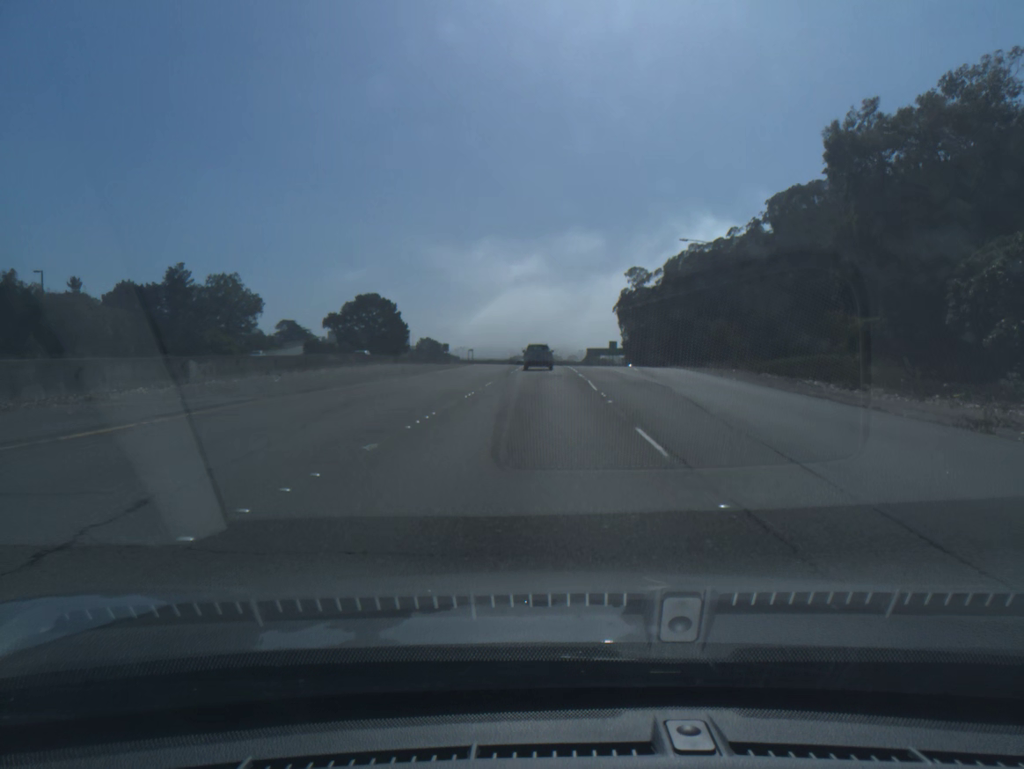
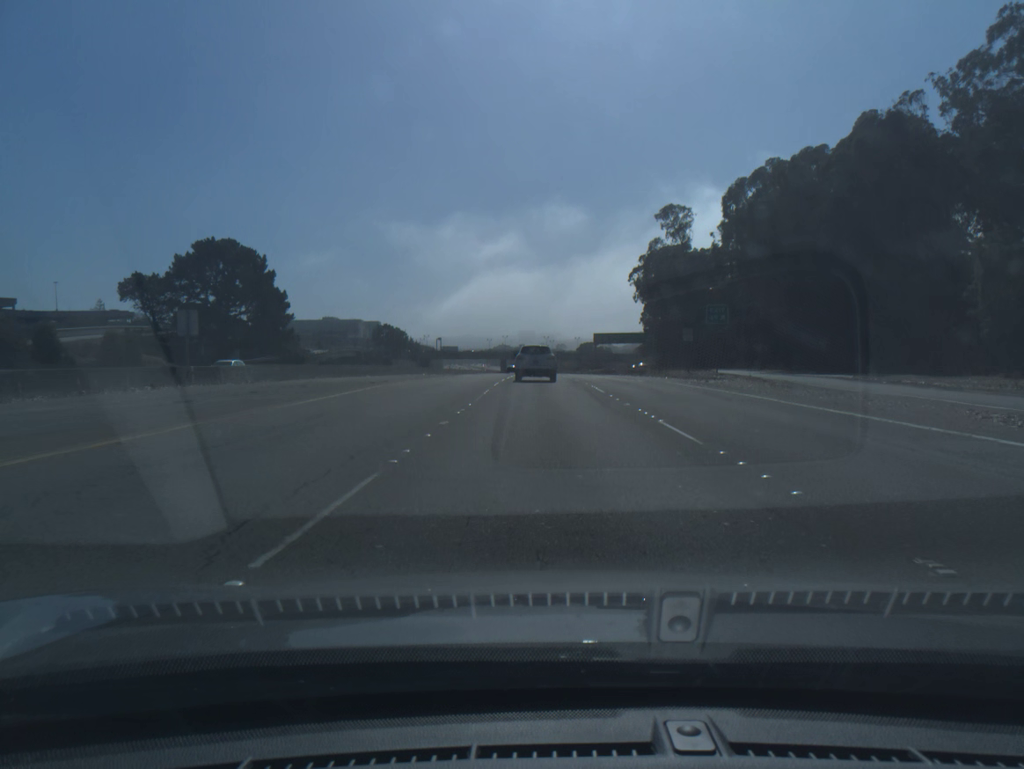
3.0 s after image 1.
(+0.9, +86.9) m; +1°
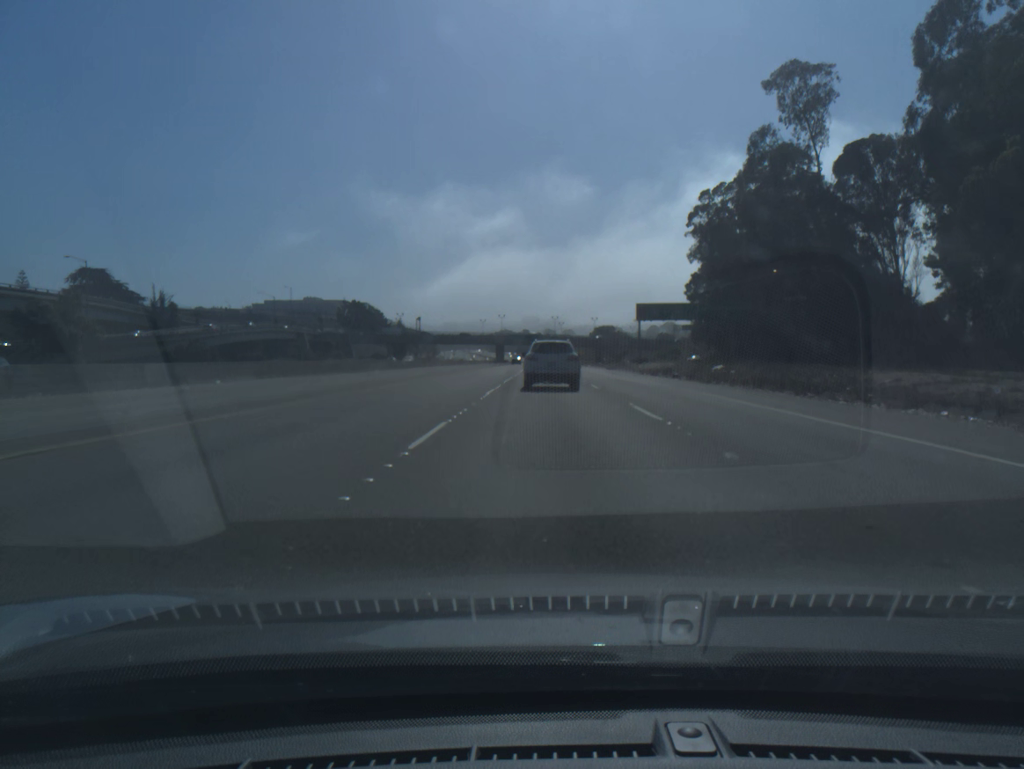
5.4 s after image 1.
(-0.2, +68.5) m; 0°
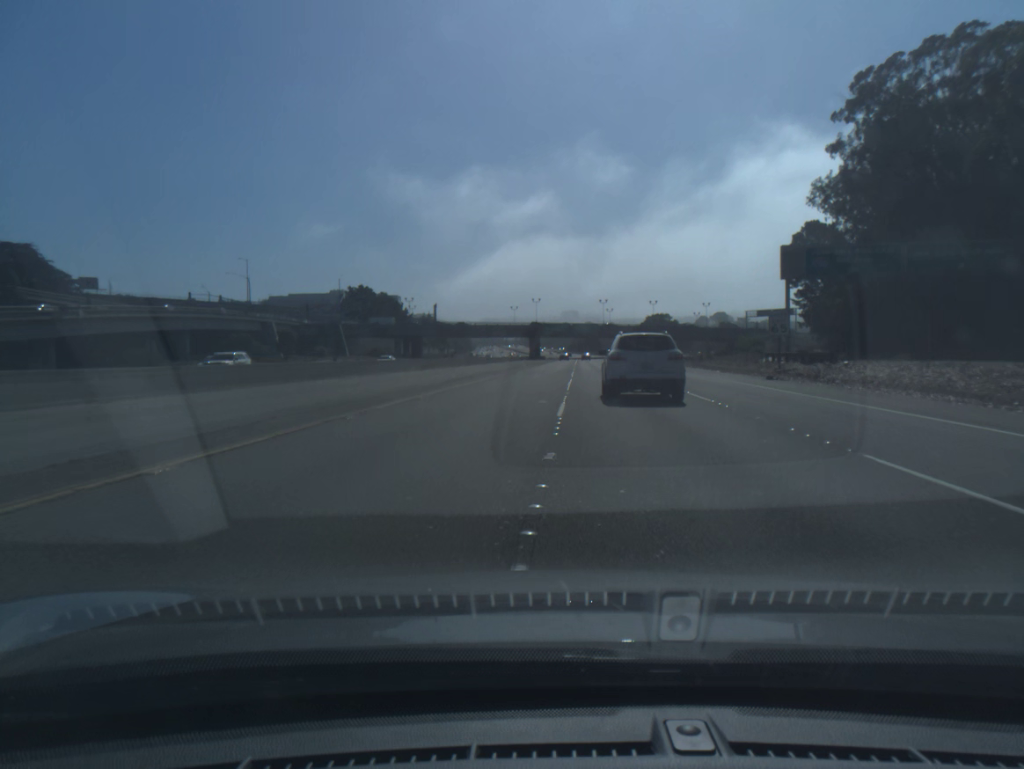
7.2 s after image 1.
(-0.9, +53.3) m; -3°
